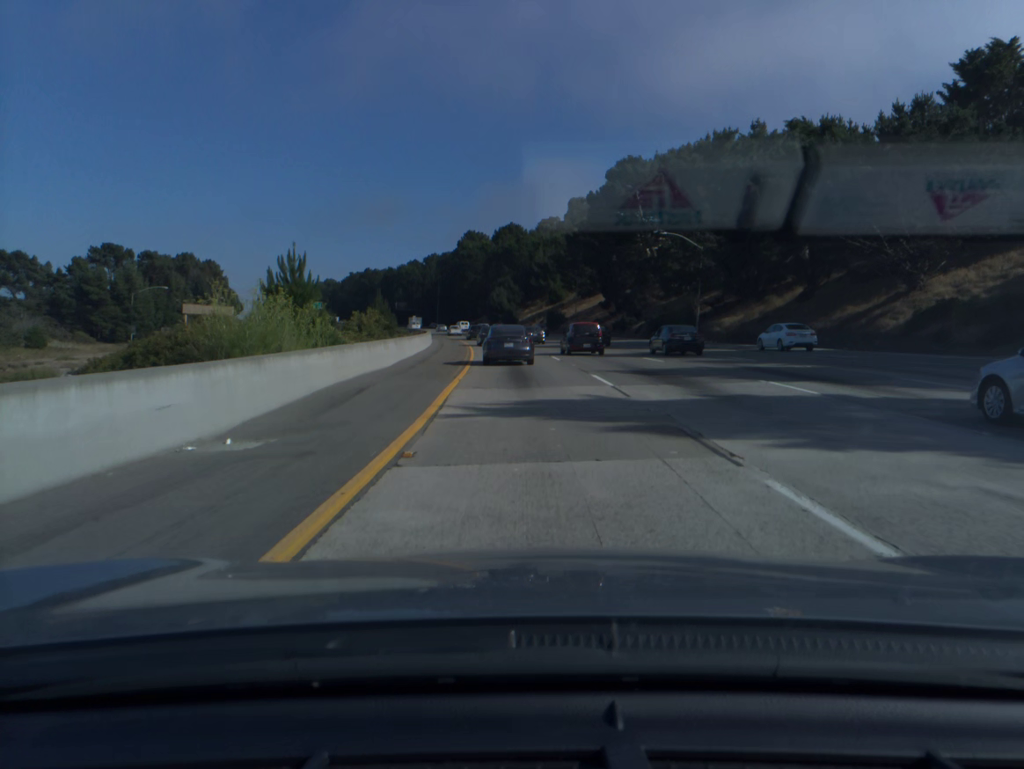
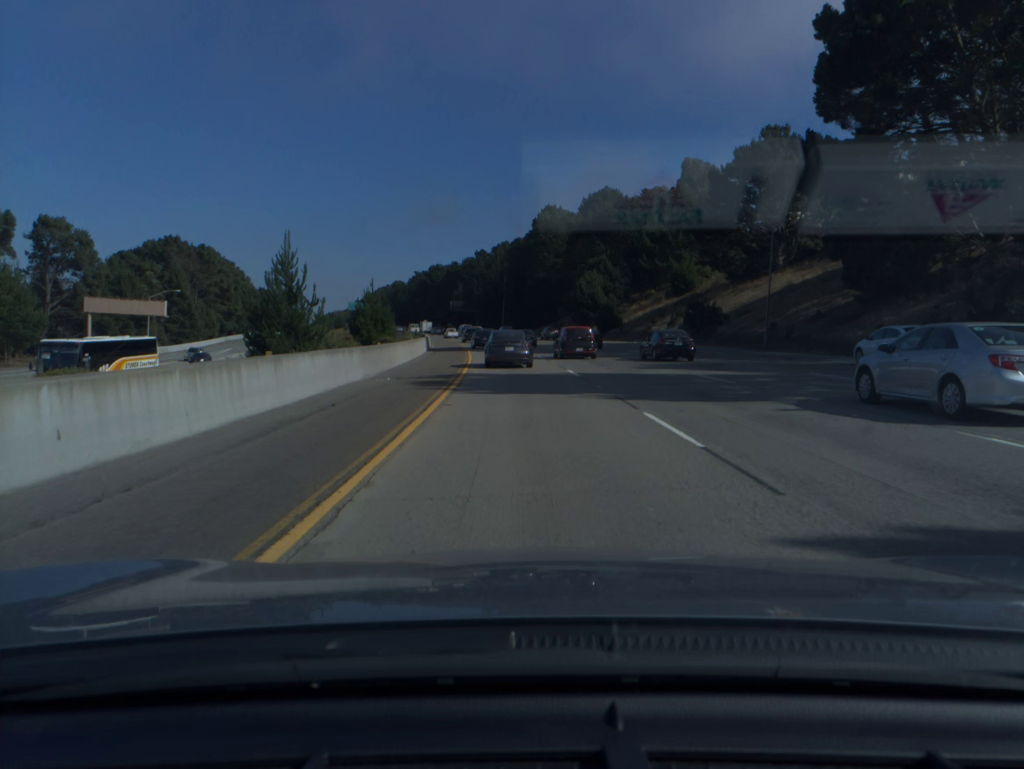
(-3.4, +66.5) m; -6°
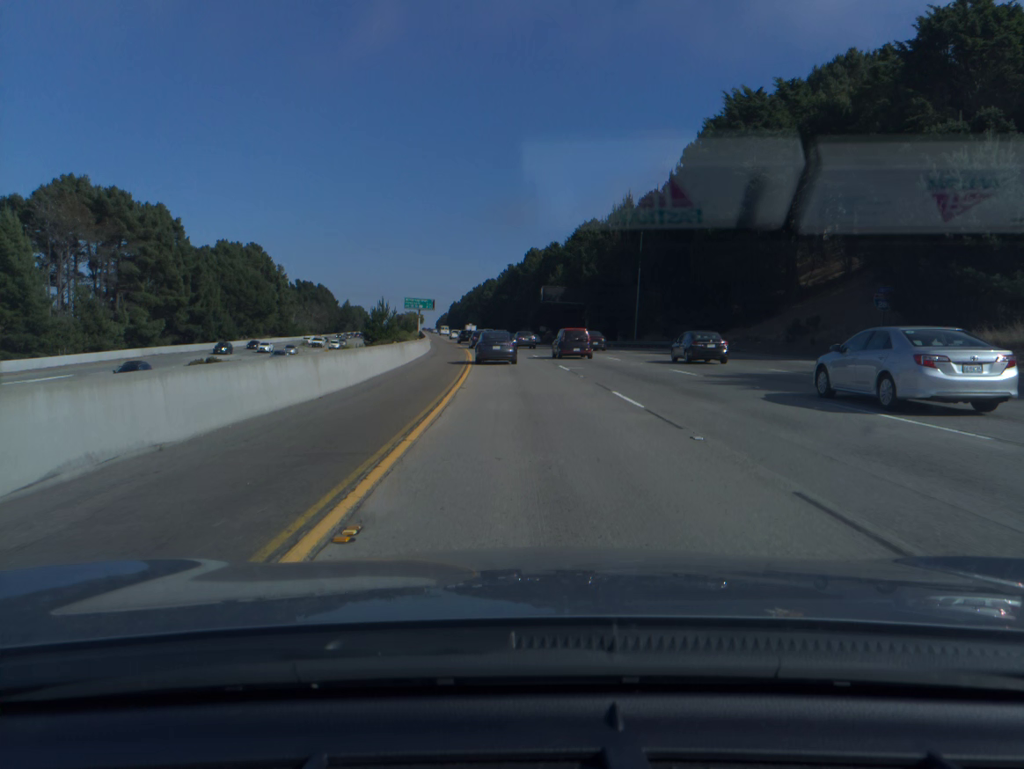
(-5.4, +82.3) m; -8°
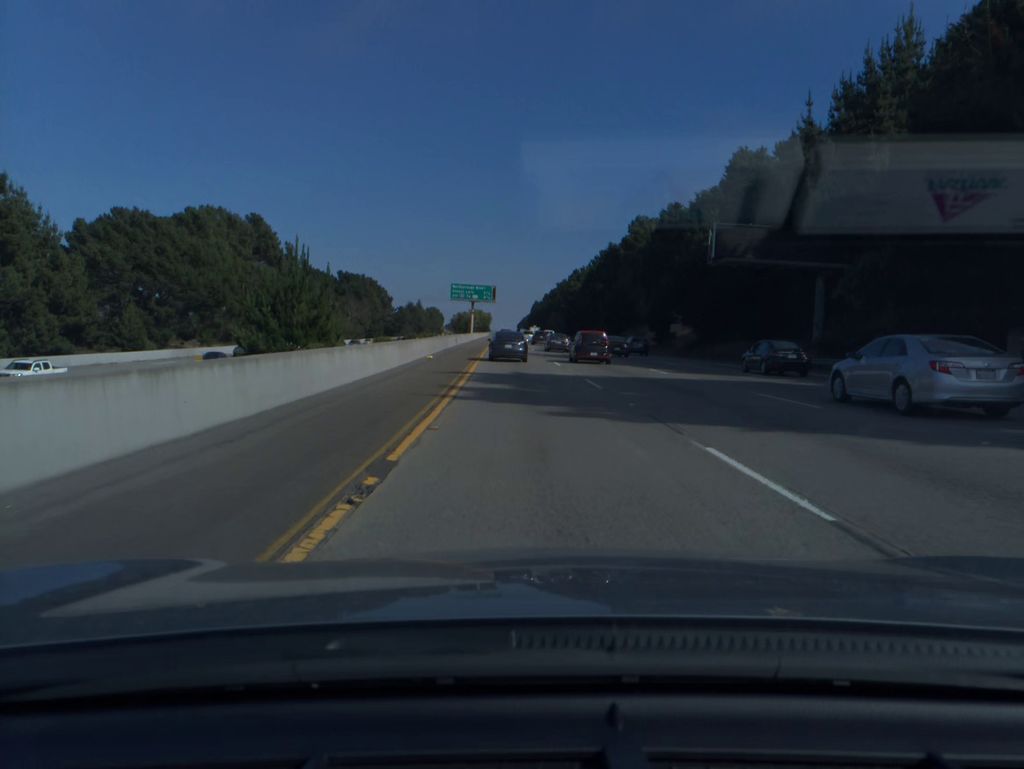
(-3.5, +66.6) m; -6°
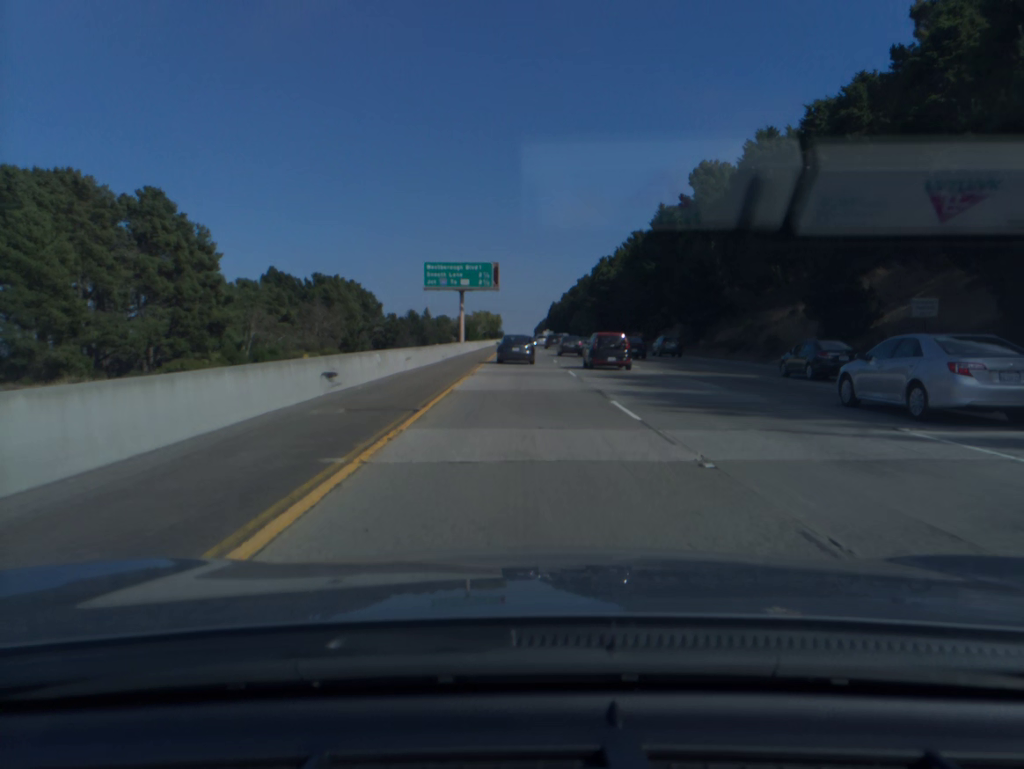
(-0.9, +51.3) m; -1°
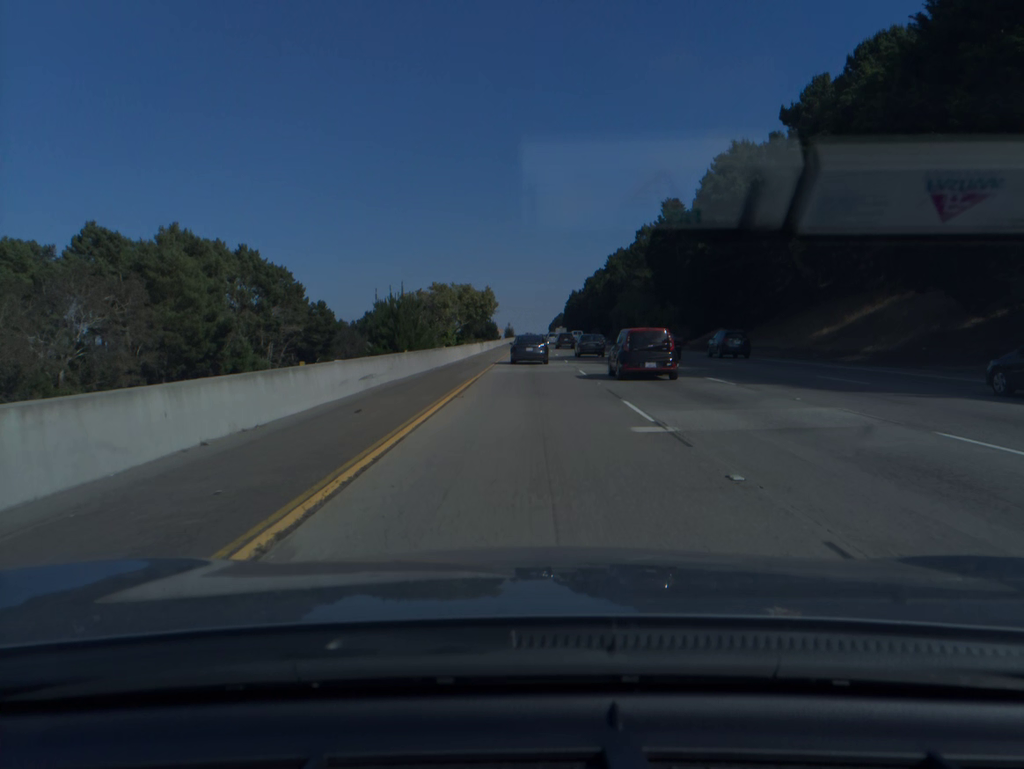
(-0.8, +88.3) m; -1°
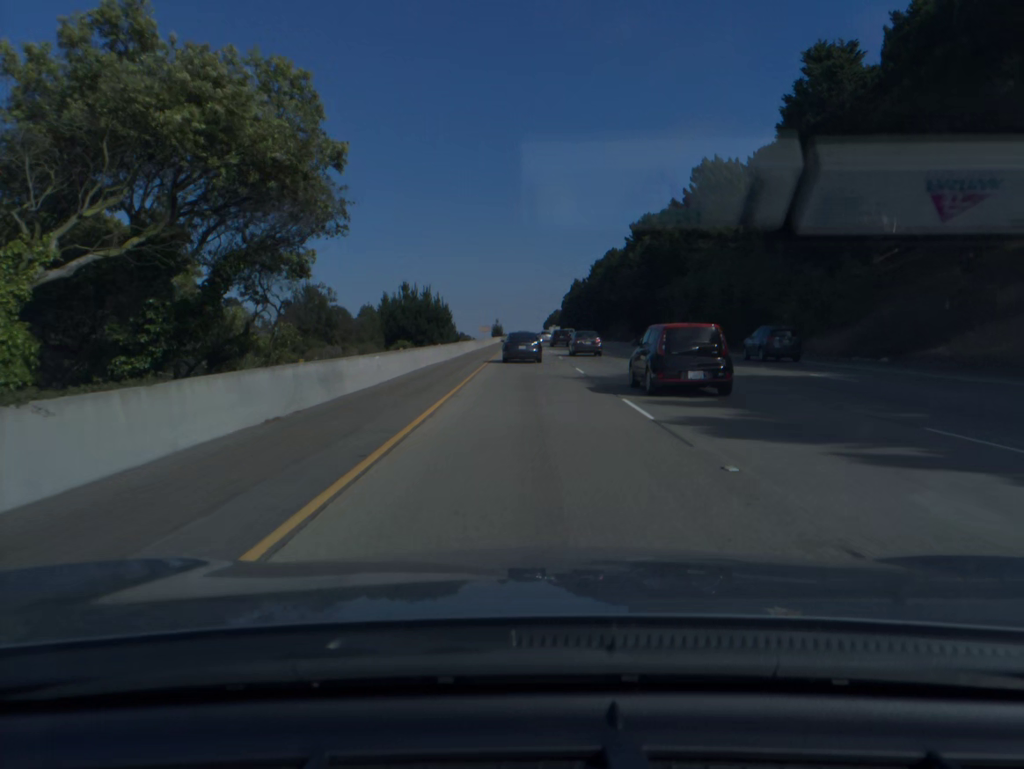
(+0.4, +72.8) m; +1°
